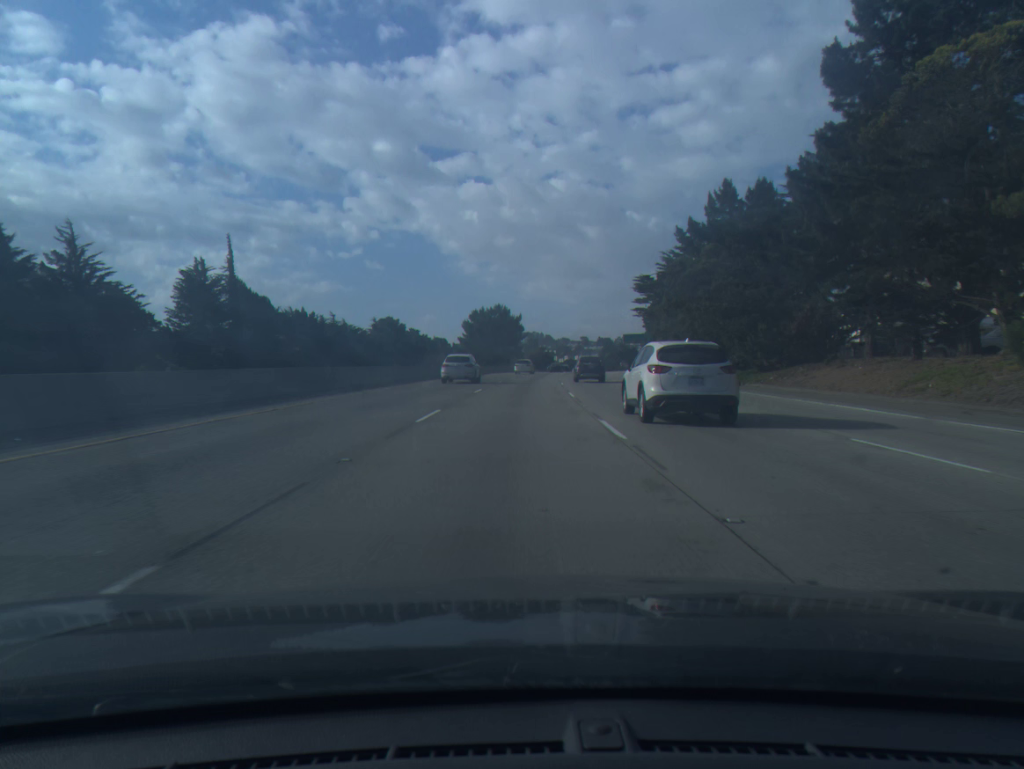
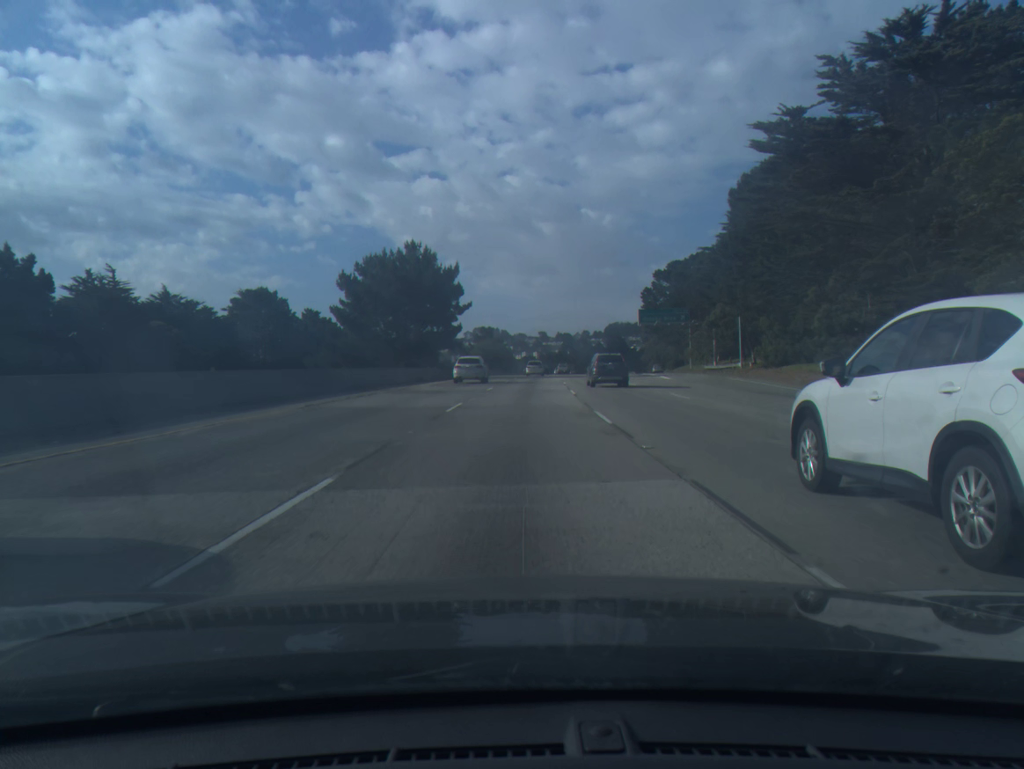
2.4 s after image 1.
(+2.0, +70.4) m; +3°
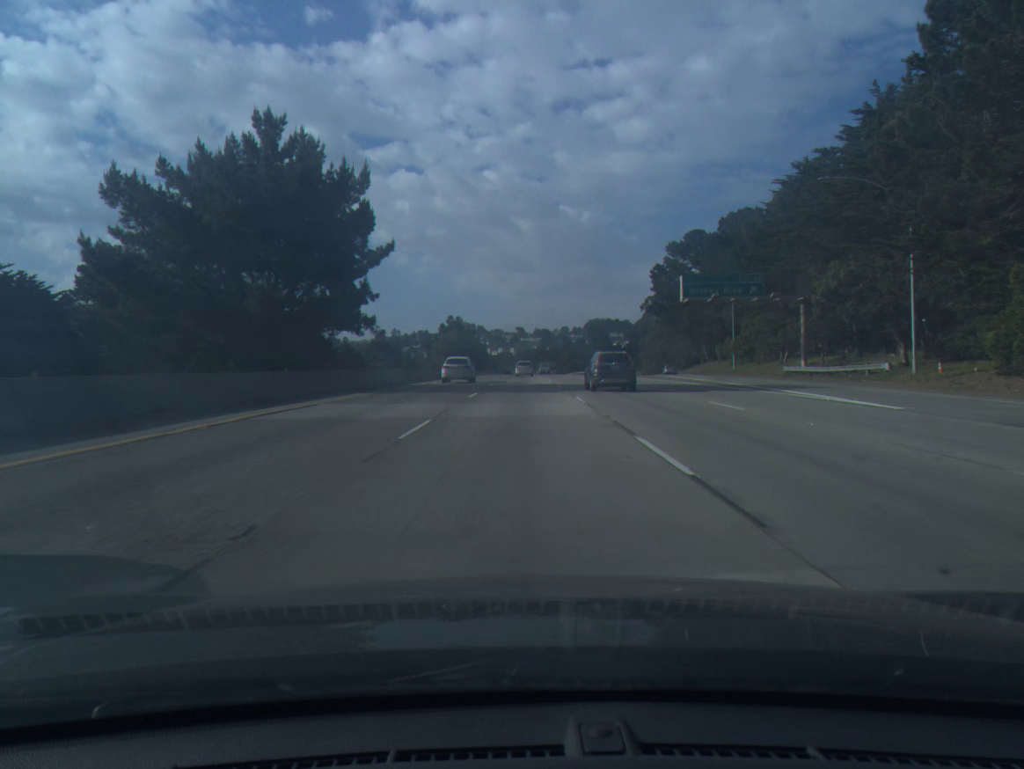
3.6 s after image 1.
(+0.5, +36.2) m; +2°
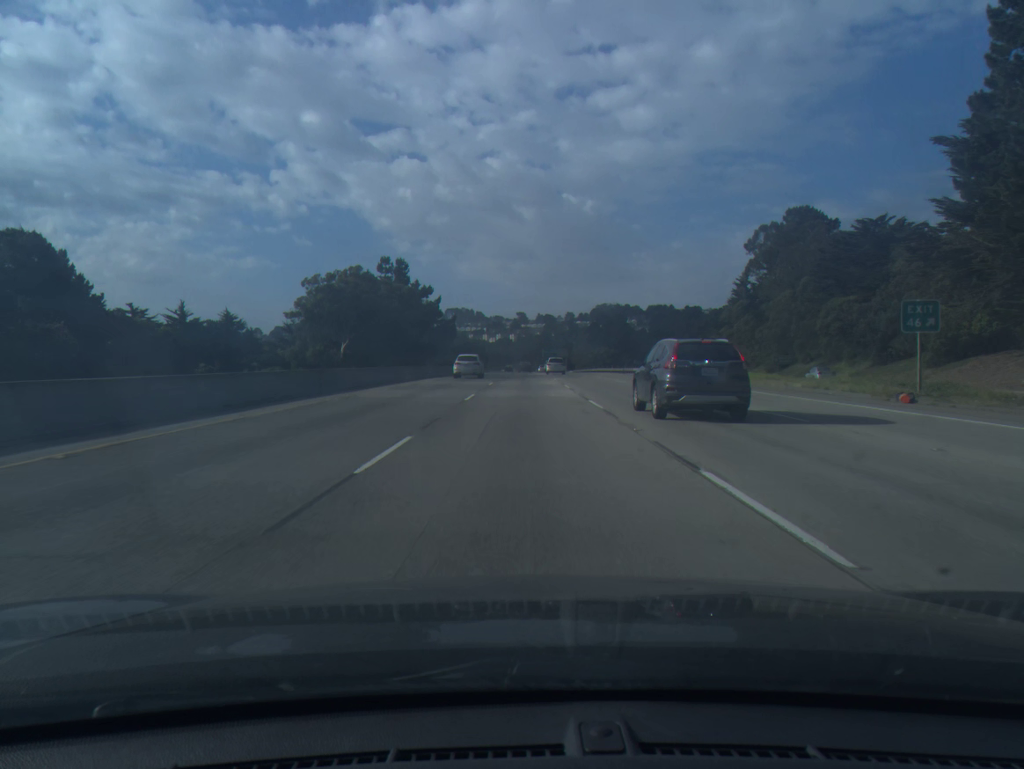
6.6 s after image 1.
(+0.6, +91.9) m; 0°
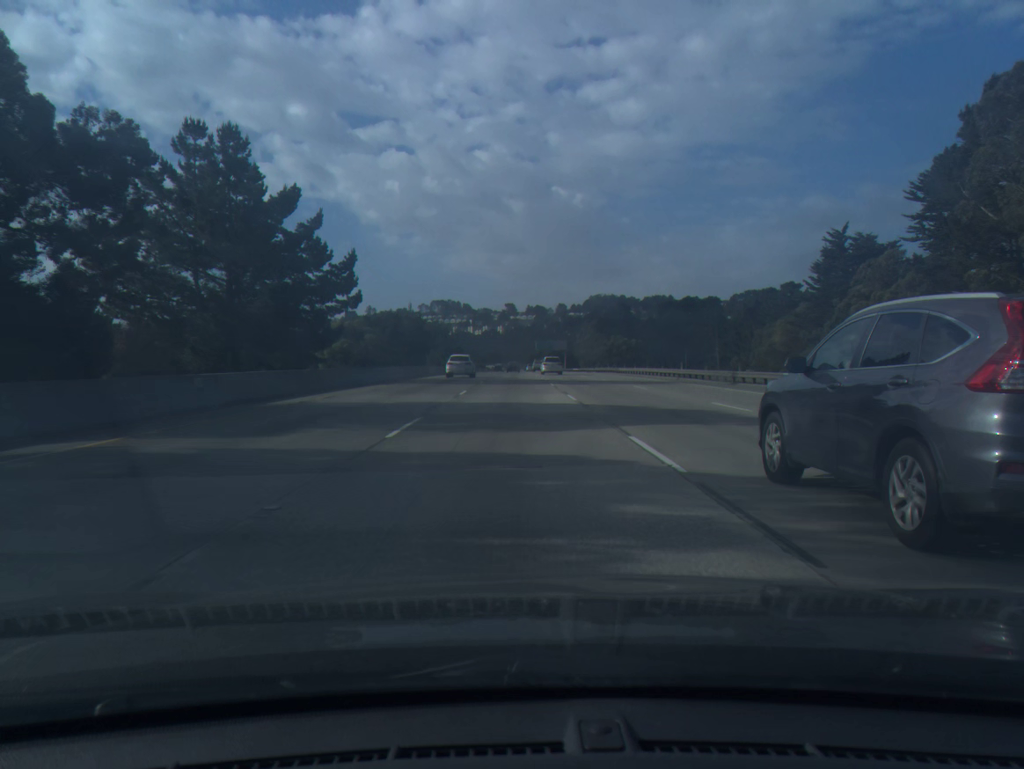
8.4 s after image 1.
(+0.6, +55.3) m; +1°
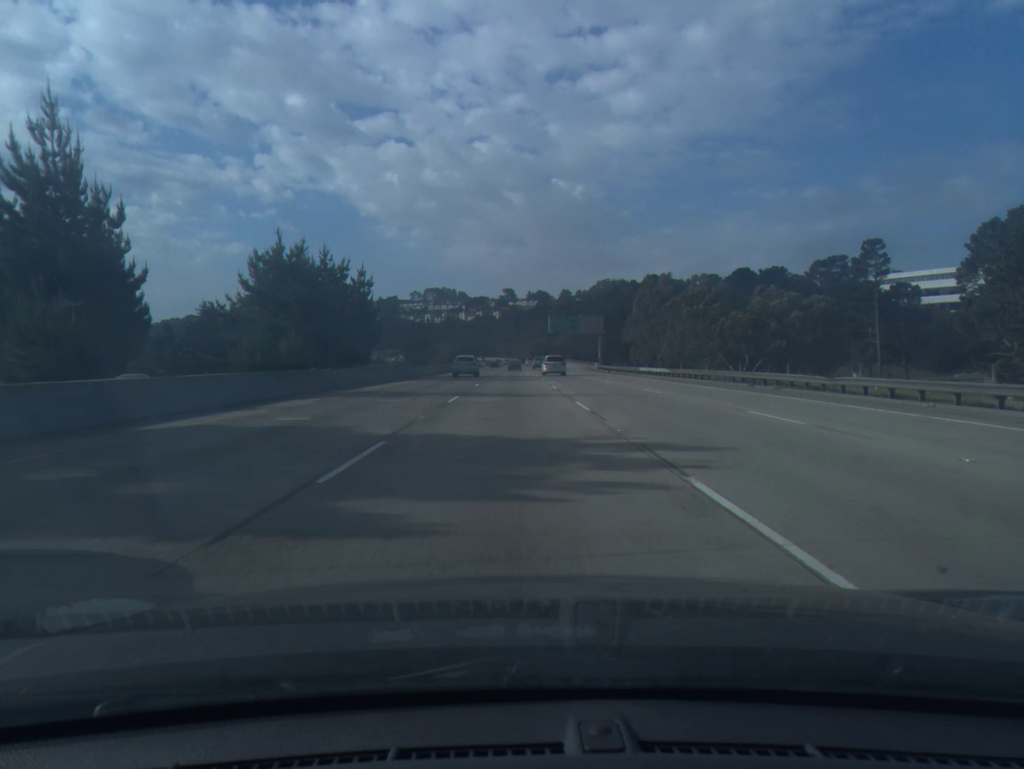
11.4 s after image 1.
(-0.4, +91.9) m; 0°
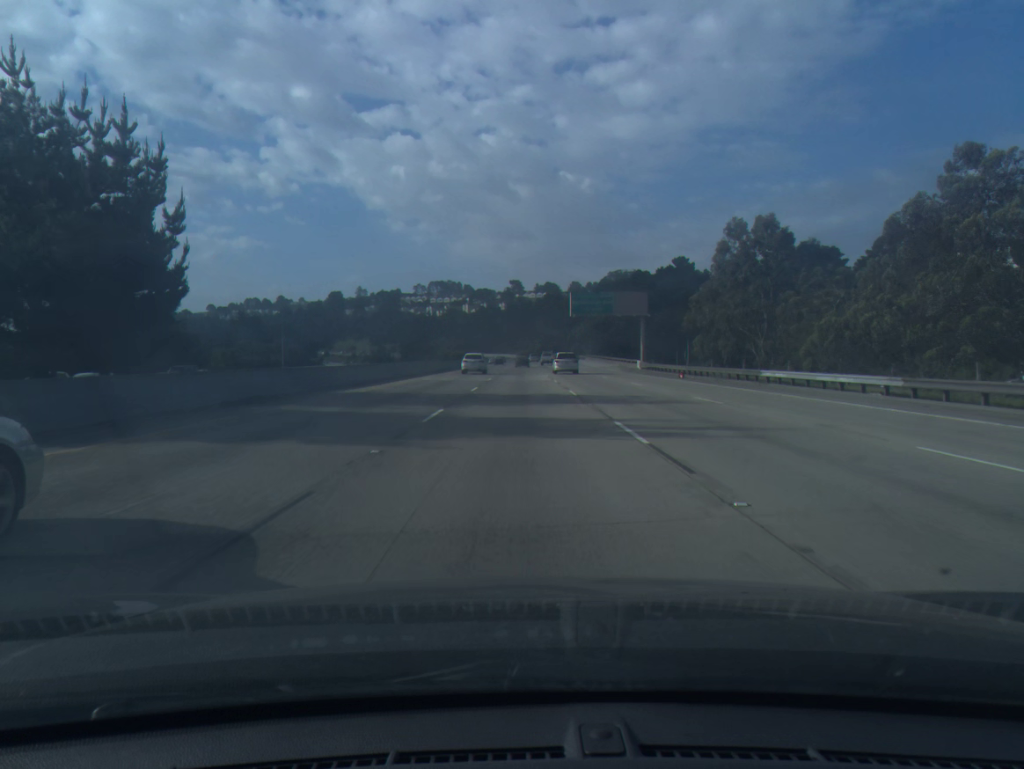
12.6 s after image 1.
(-0.2, +36.8) m; -1°
